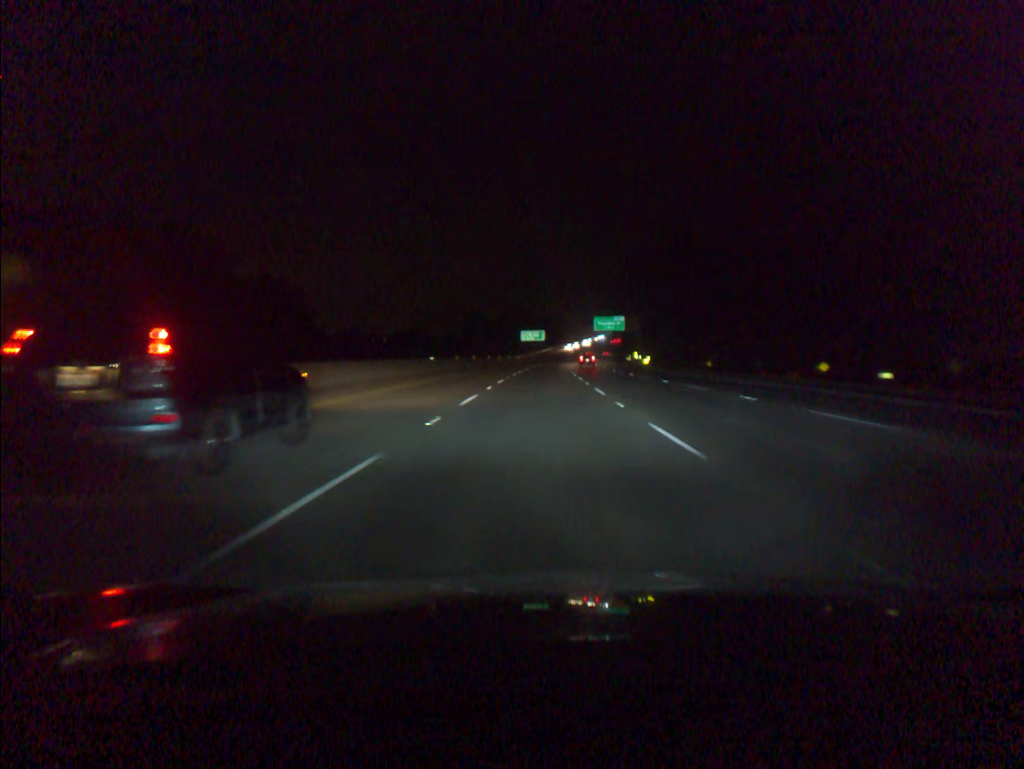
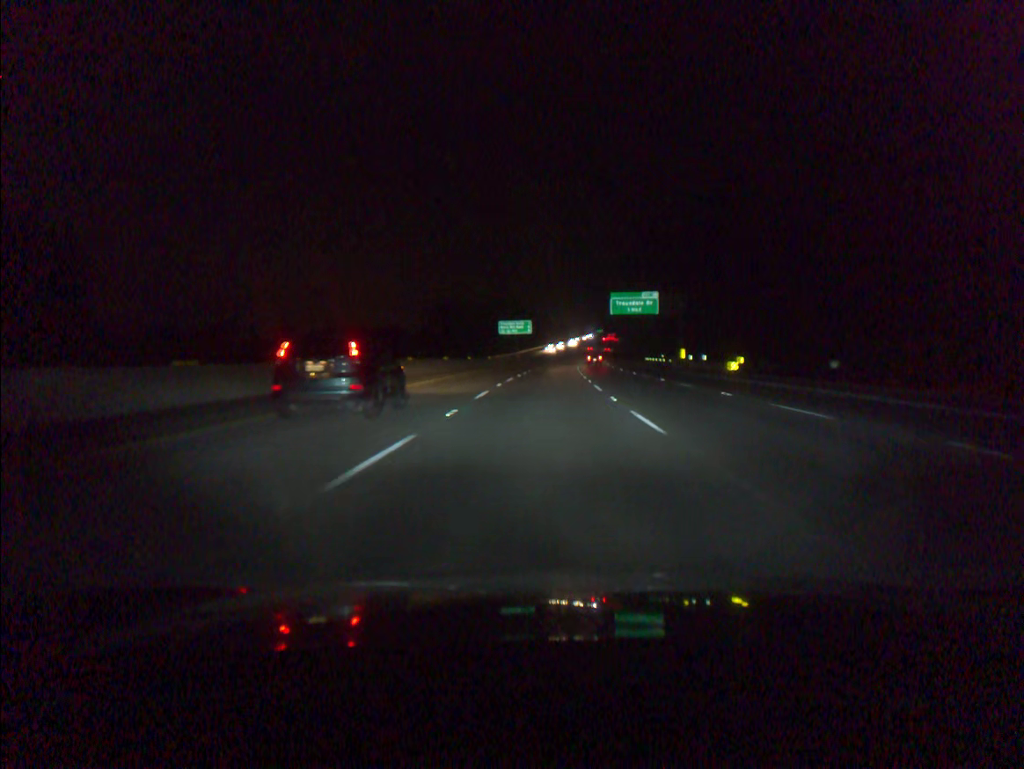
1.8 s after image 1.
(+0.3, +55.2) m; +1°
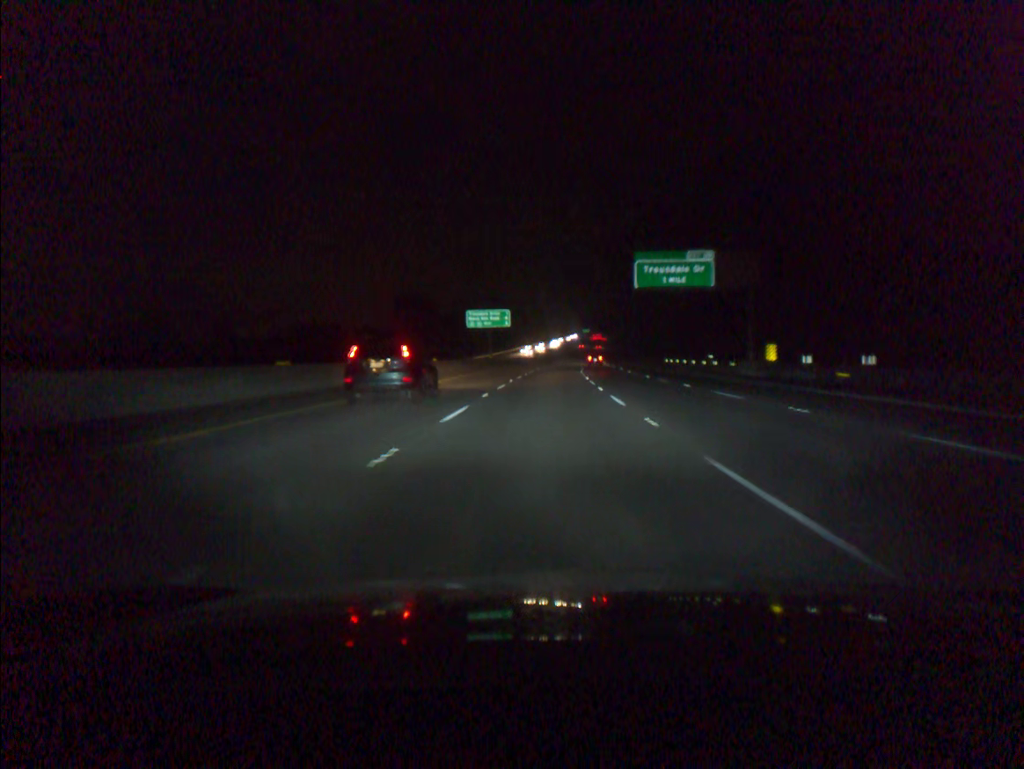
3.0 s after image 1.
(+0.4, +36.7) m; +1°
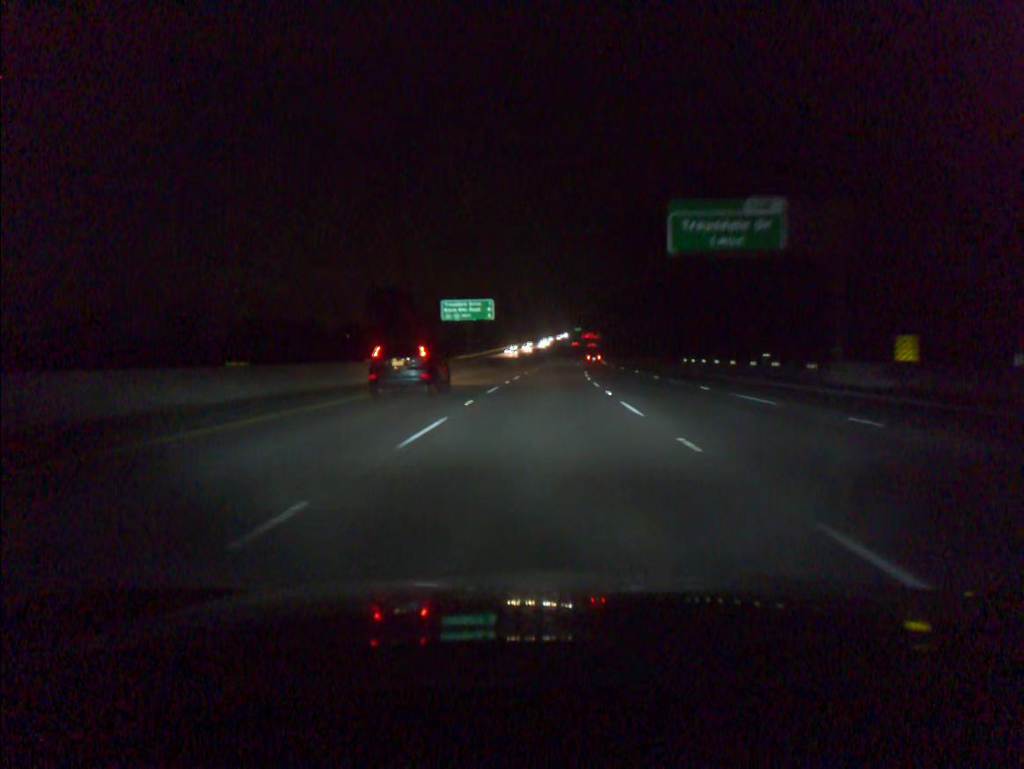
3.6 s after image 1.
(+0.1, +18.3) m; +1°
